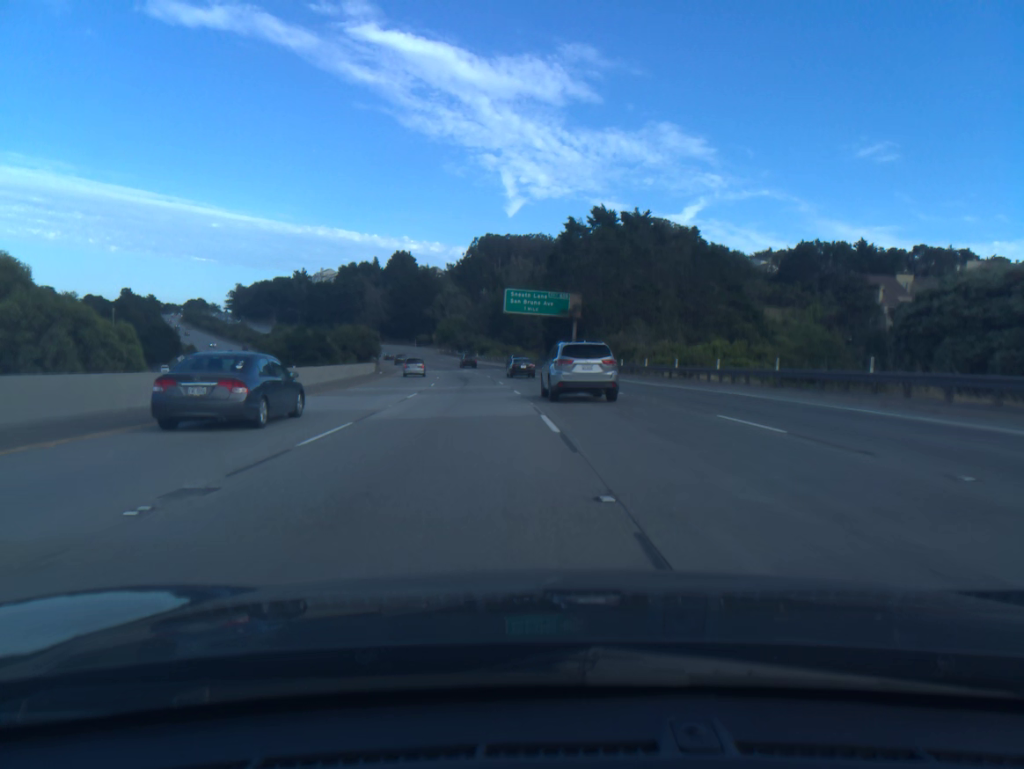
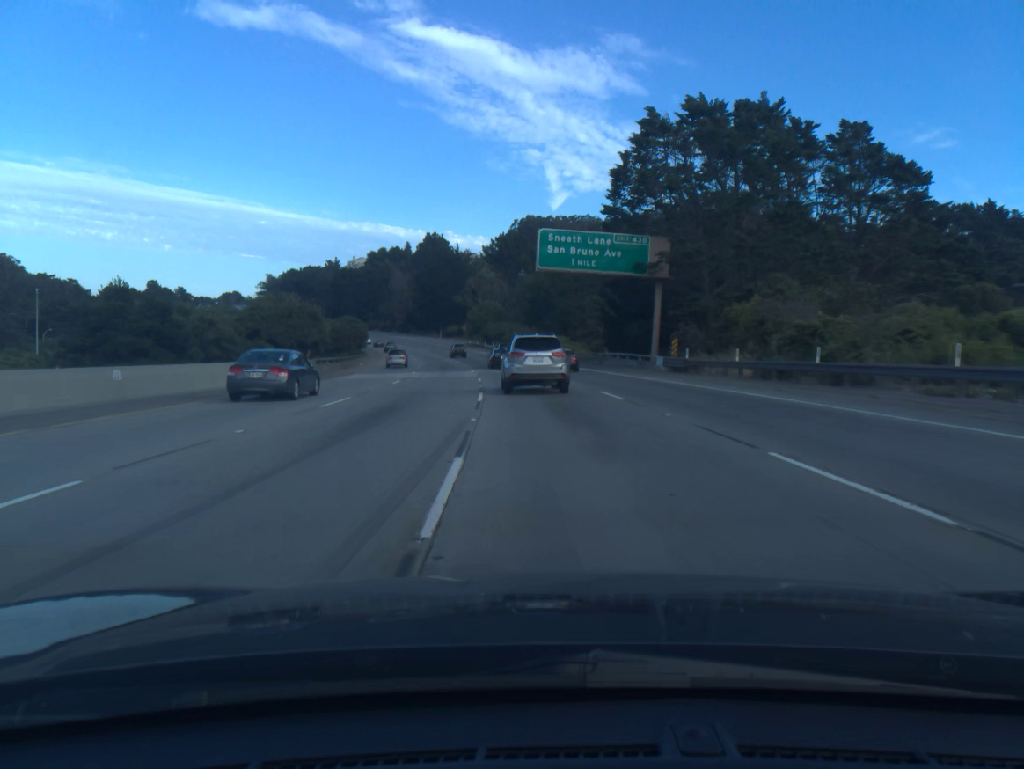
(-0.9, +36.2) m; -3°
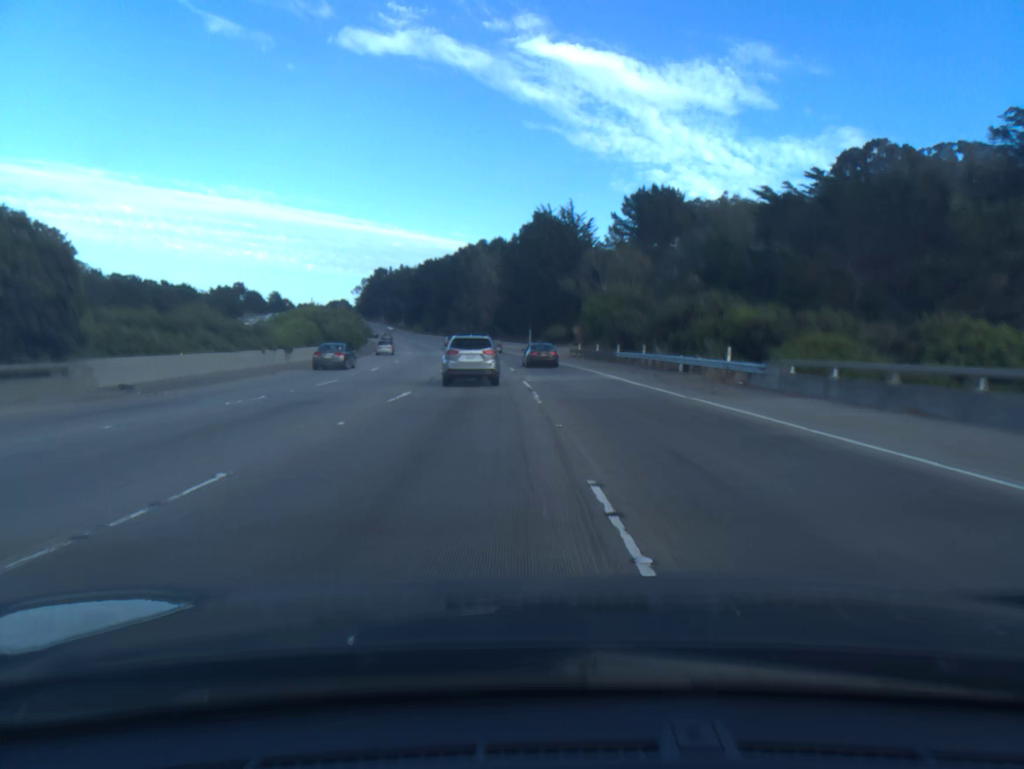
(-7.3, +89.0) m; -9°
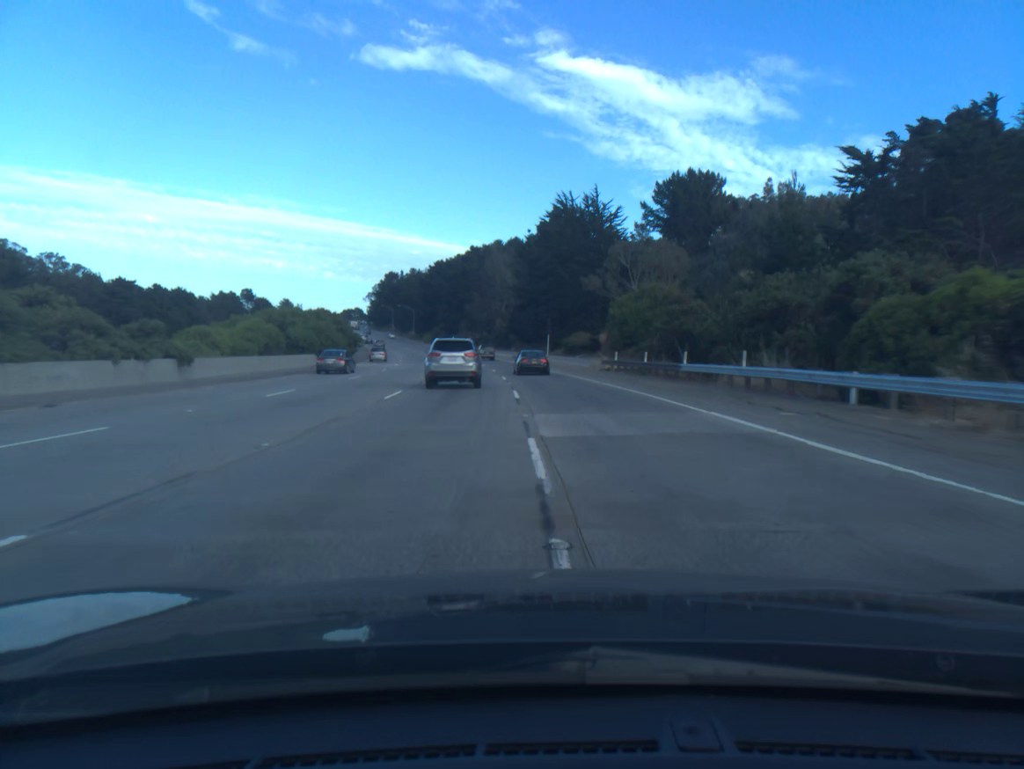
(-0.2, +17.7) m; -1°
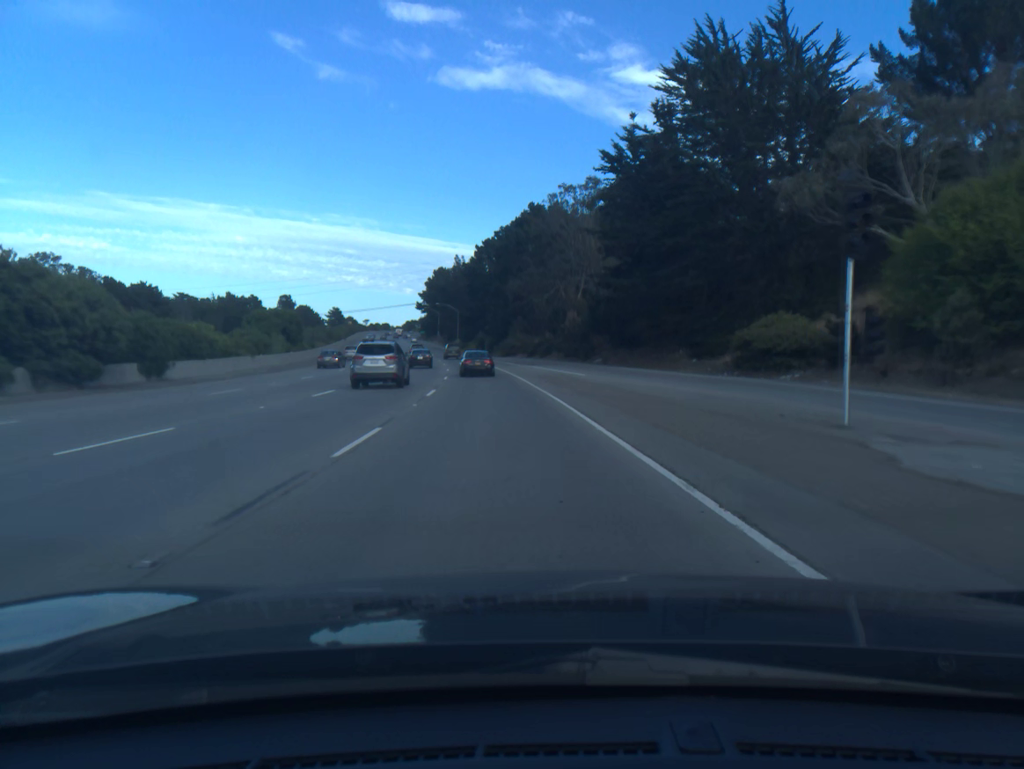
(-3.2, +70.3) m; -5°
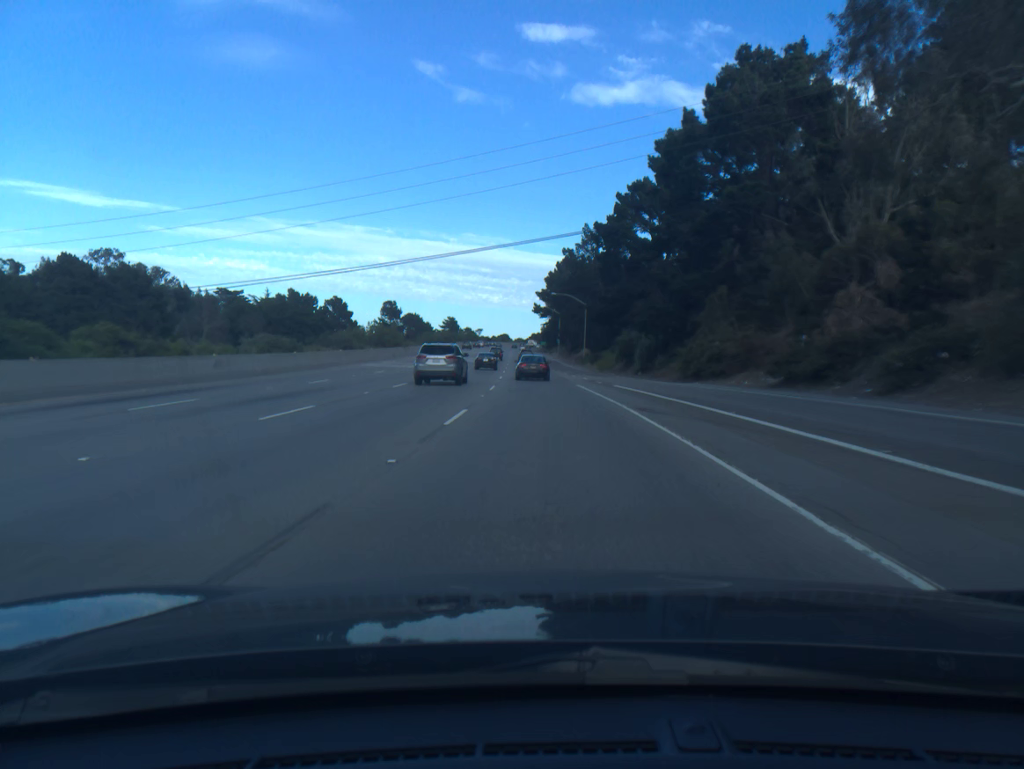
(-6.6, +68.5) m; -10°
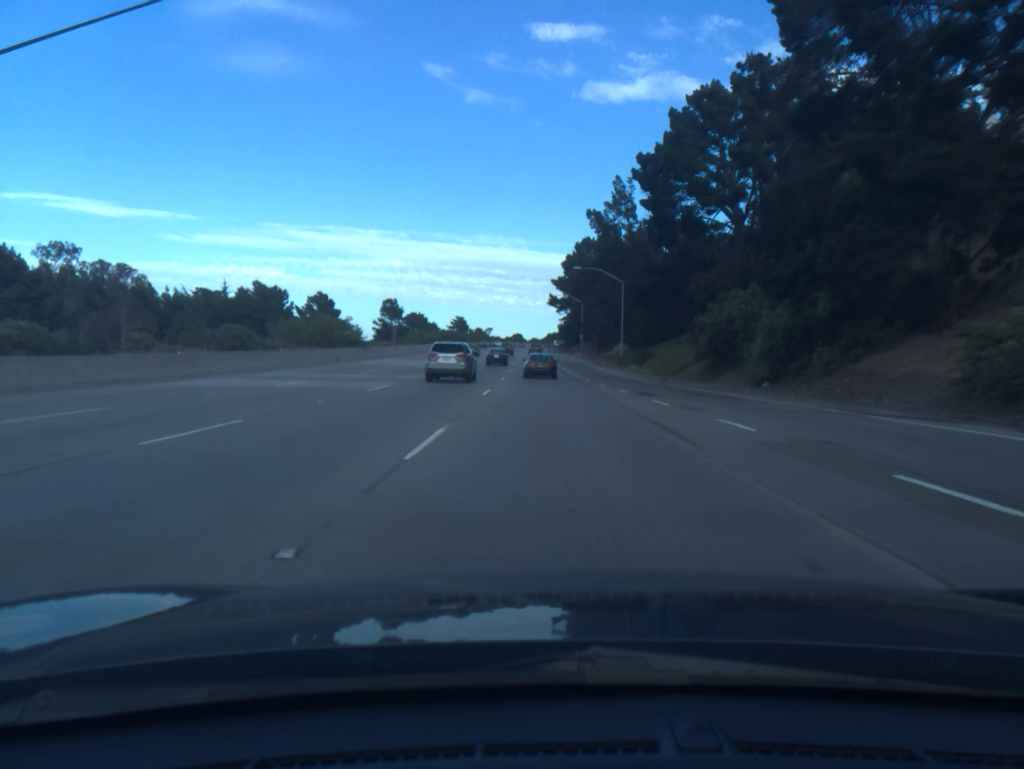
(-0.4, +33.9) m; -1°
